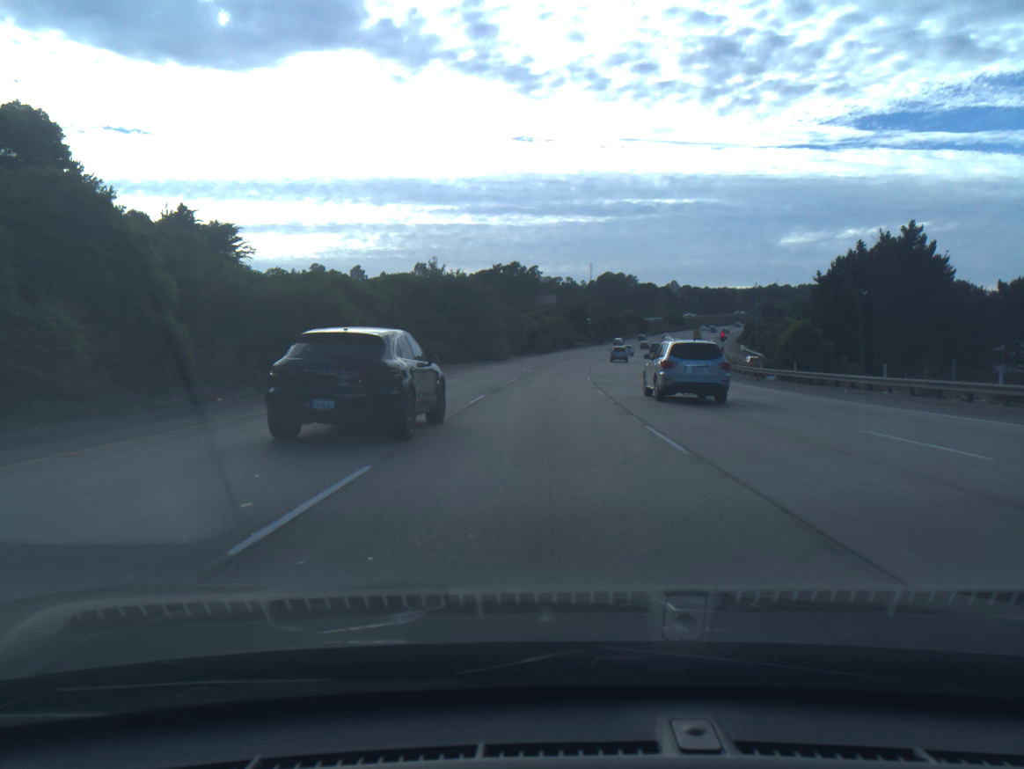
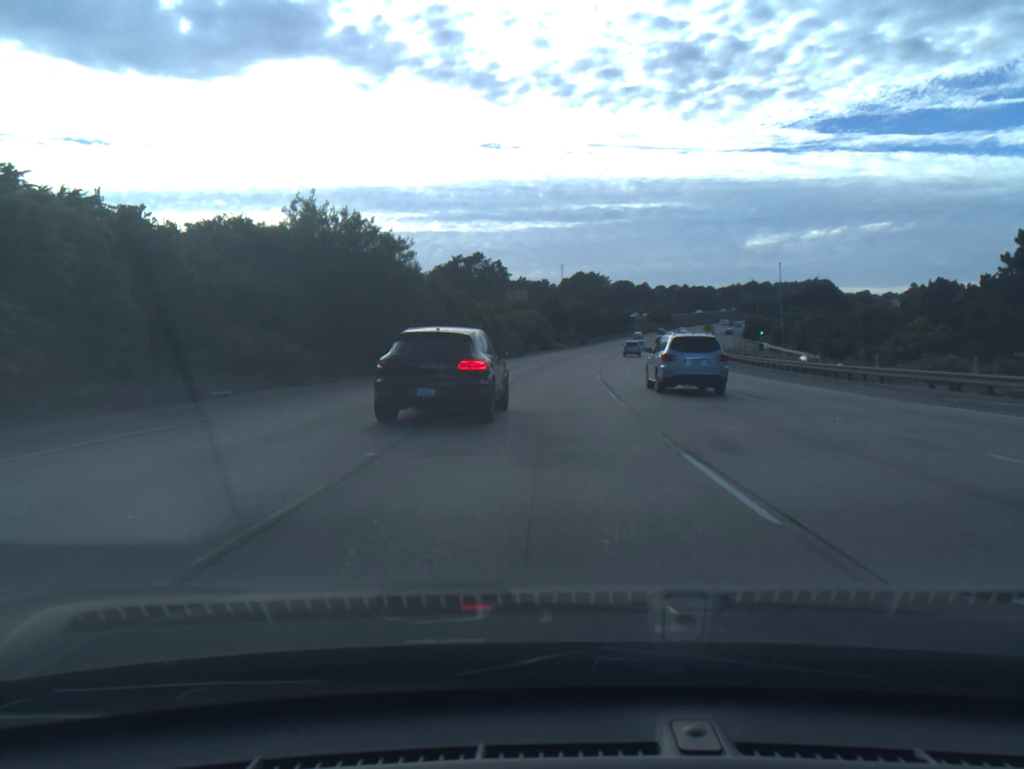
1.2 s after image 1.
(+0.6, +33.9) m; +2°
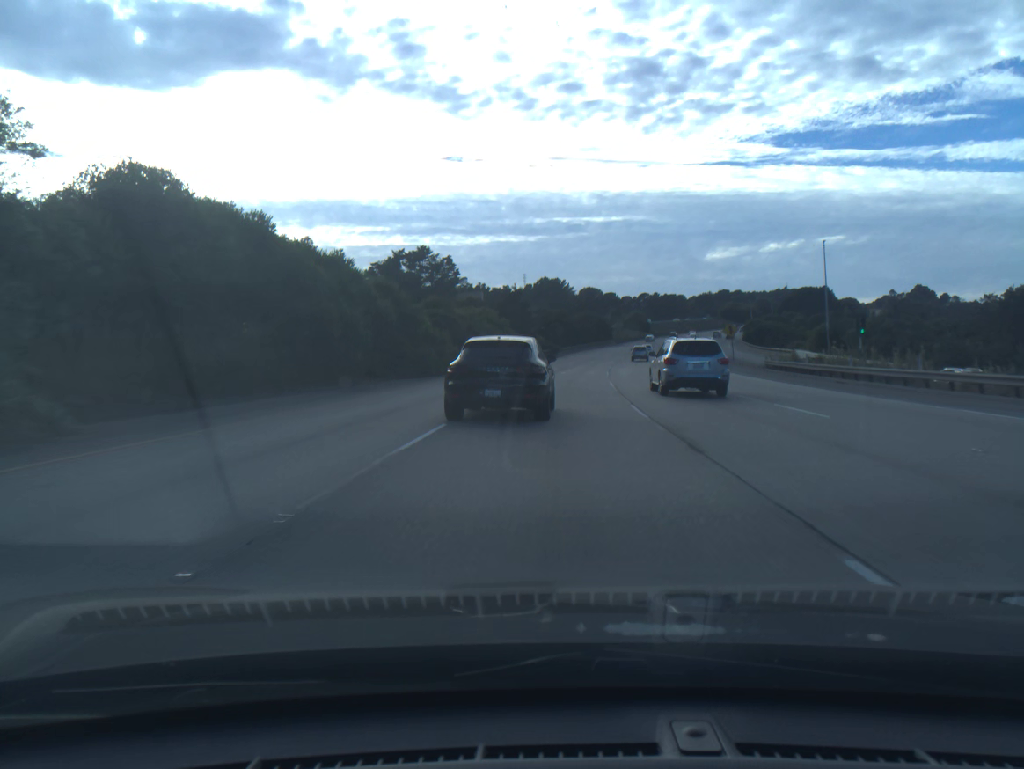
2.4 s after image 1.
(+0.8, +33.7) m; +3°
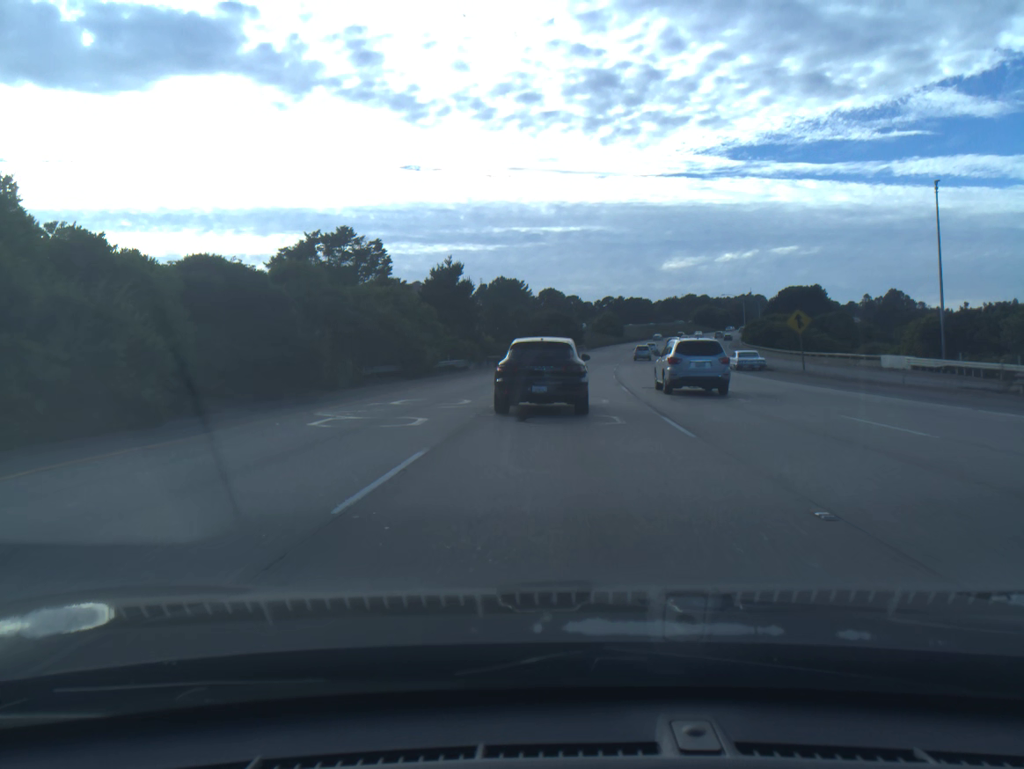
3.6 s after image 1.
(+0.8, +33.2) m; +3°
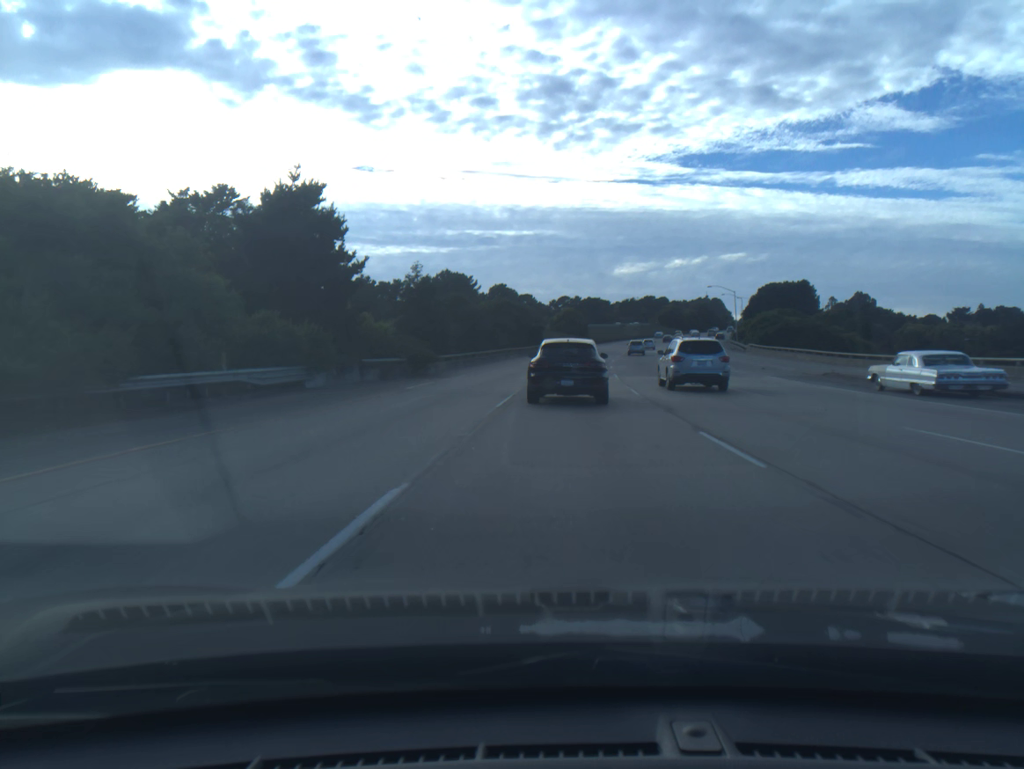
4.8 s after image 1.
(+0.8, +32.2) m; +3°
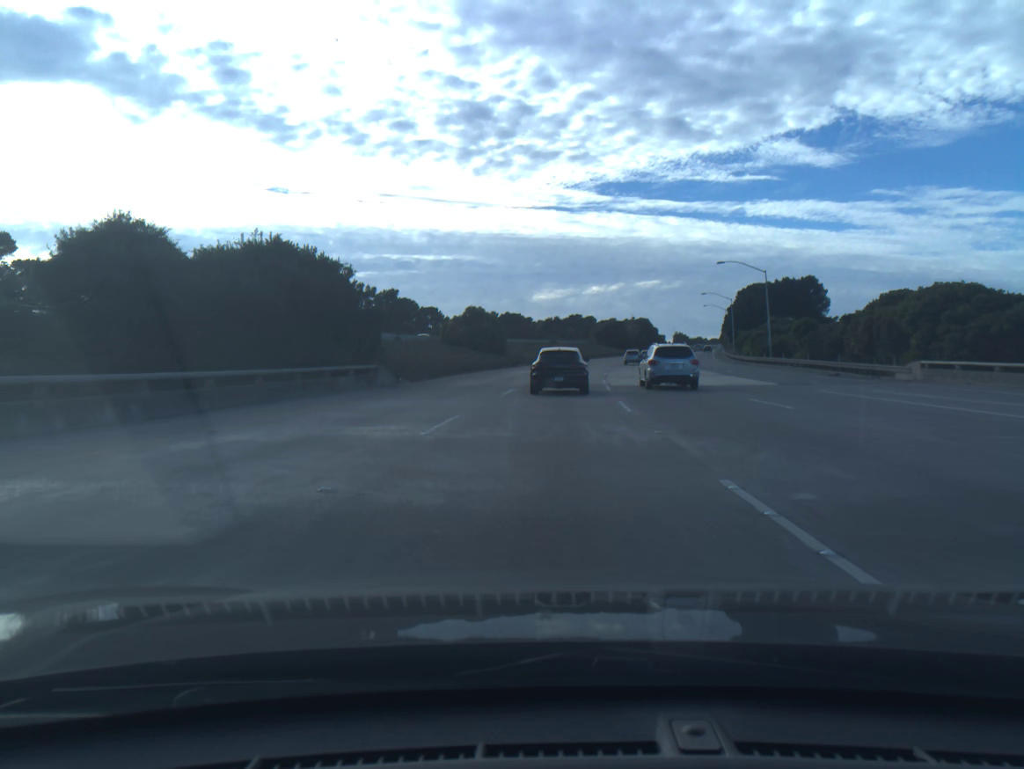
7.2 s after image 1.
(+4.0, +62.6) m; +6°
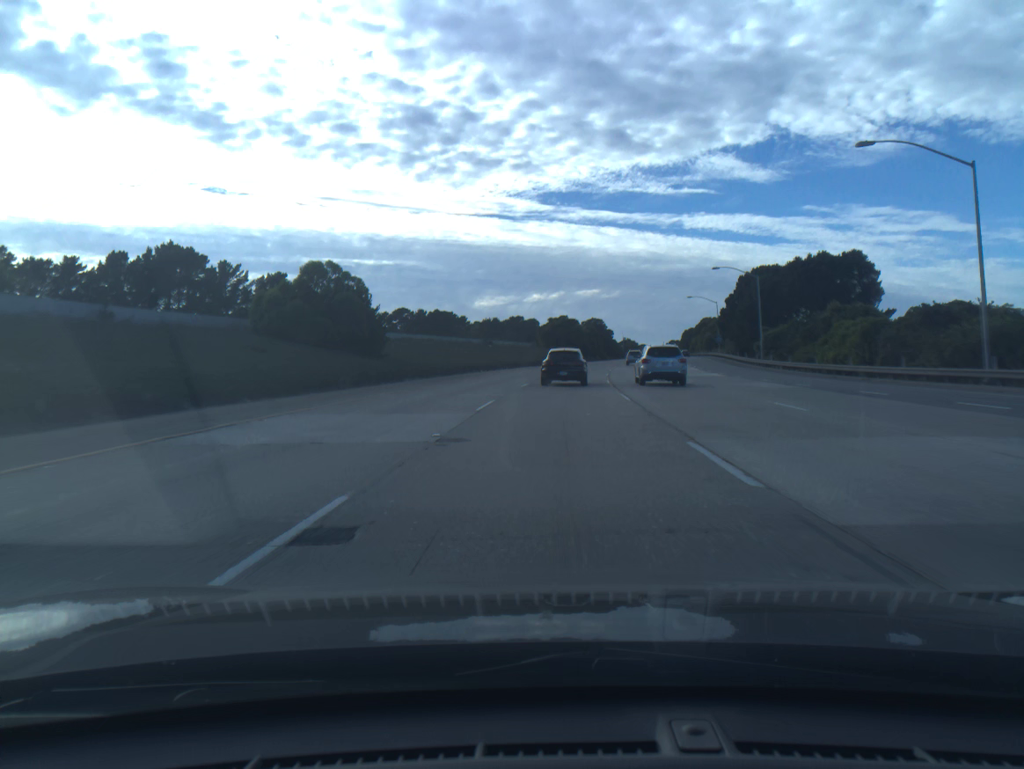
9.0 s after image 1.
(+1.6, +45.5) m; +4°
